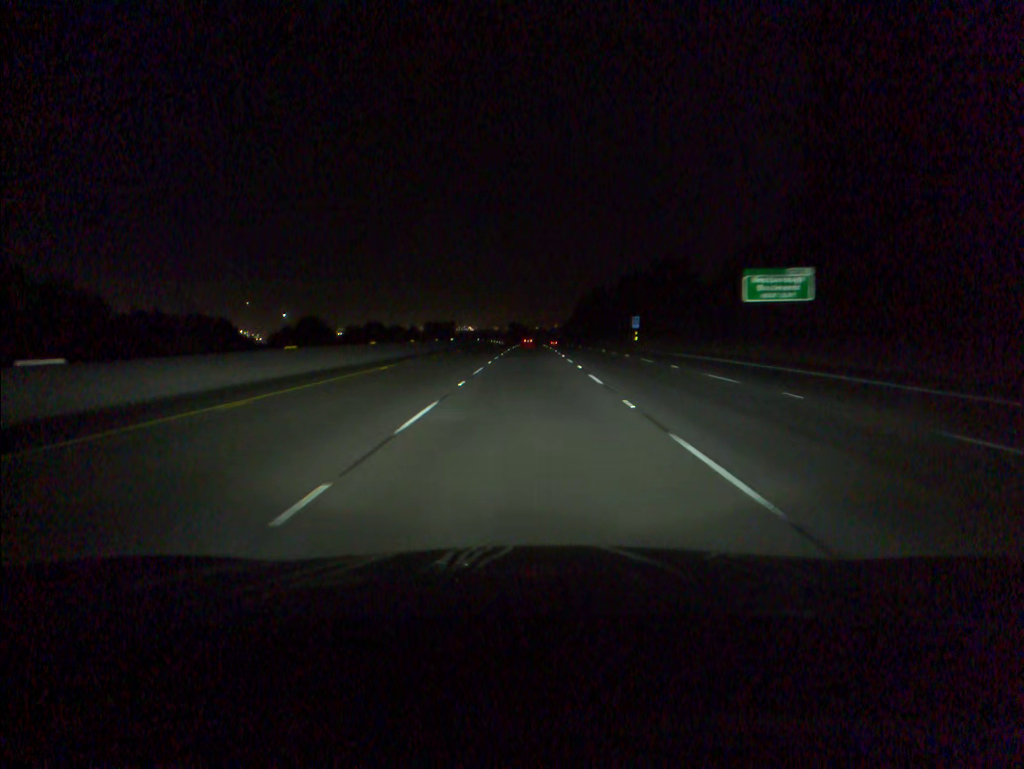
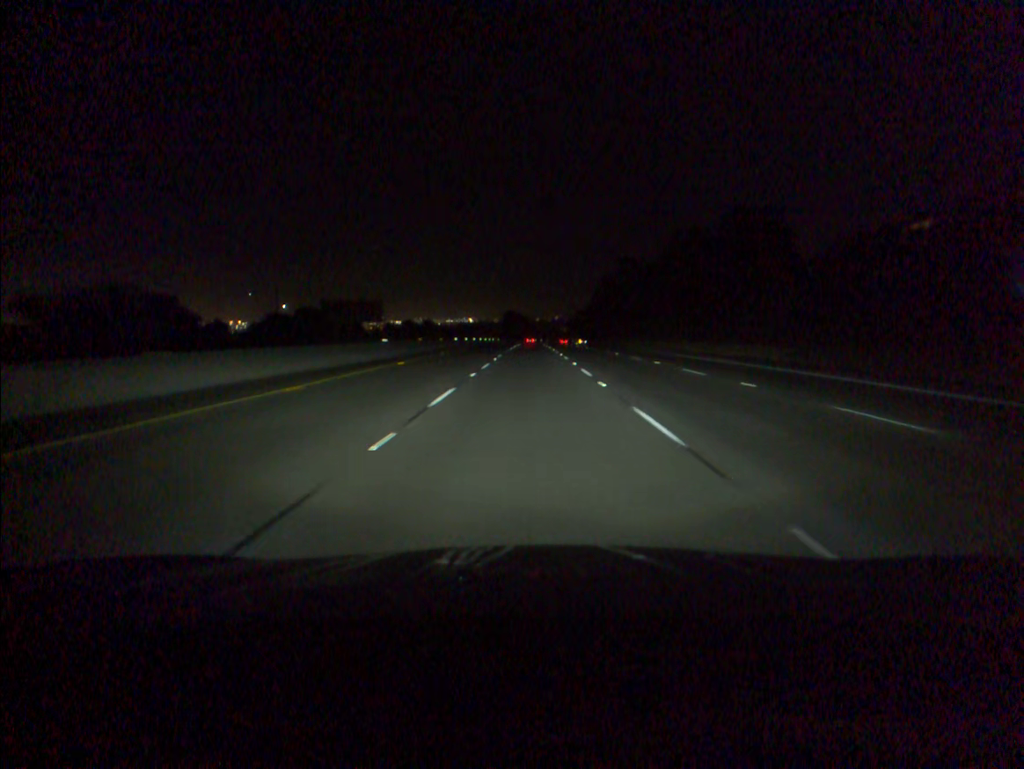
(+0.1, +84.2) m; 0°
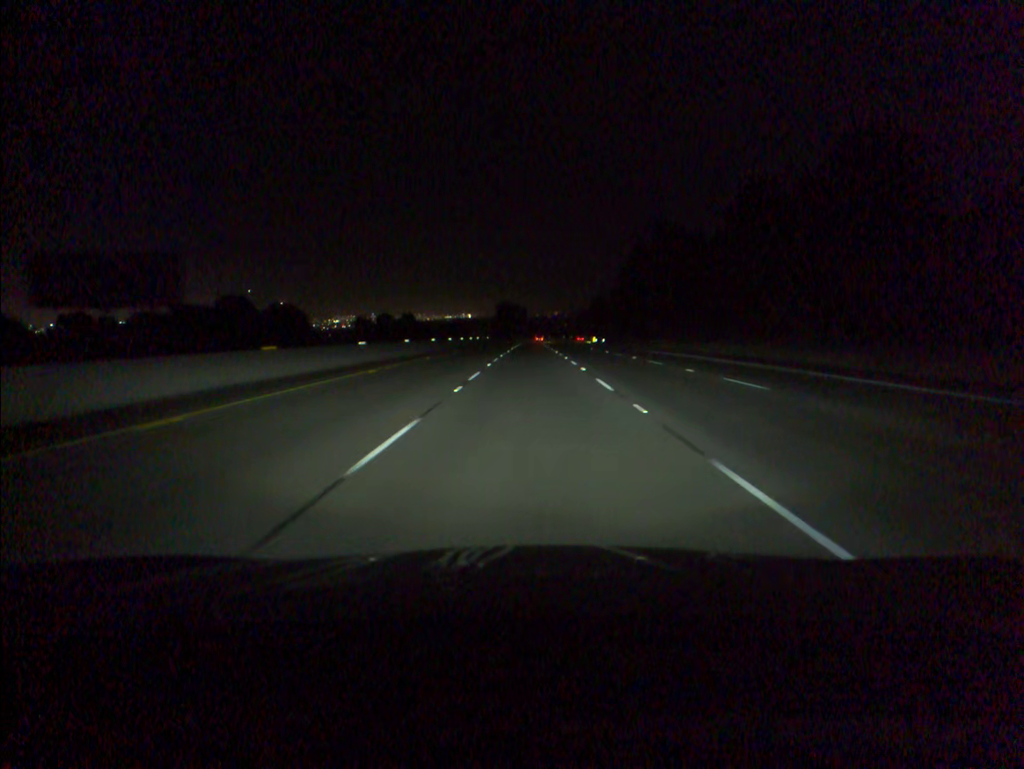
(0.0, +50.4) m; 0°
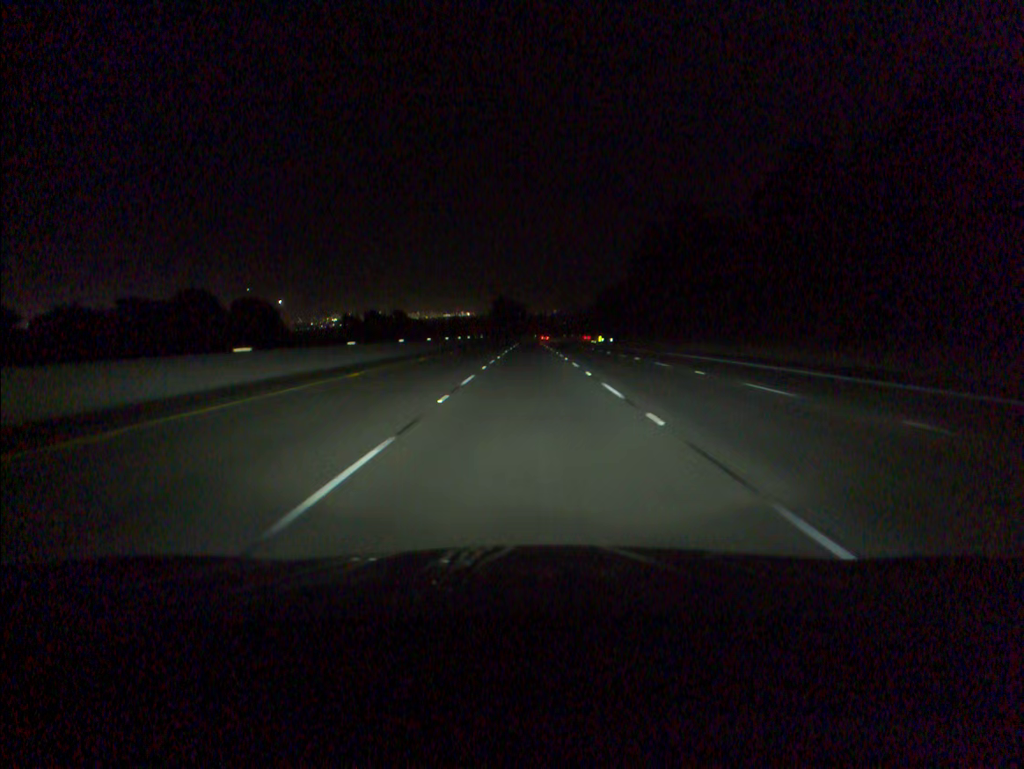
(0.0, +16.8) m; 0°
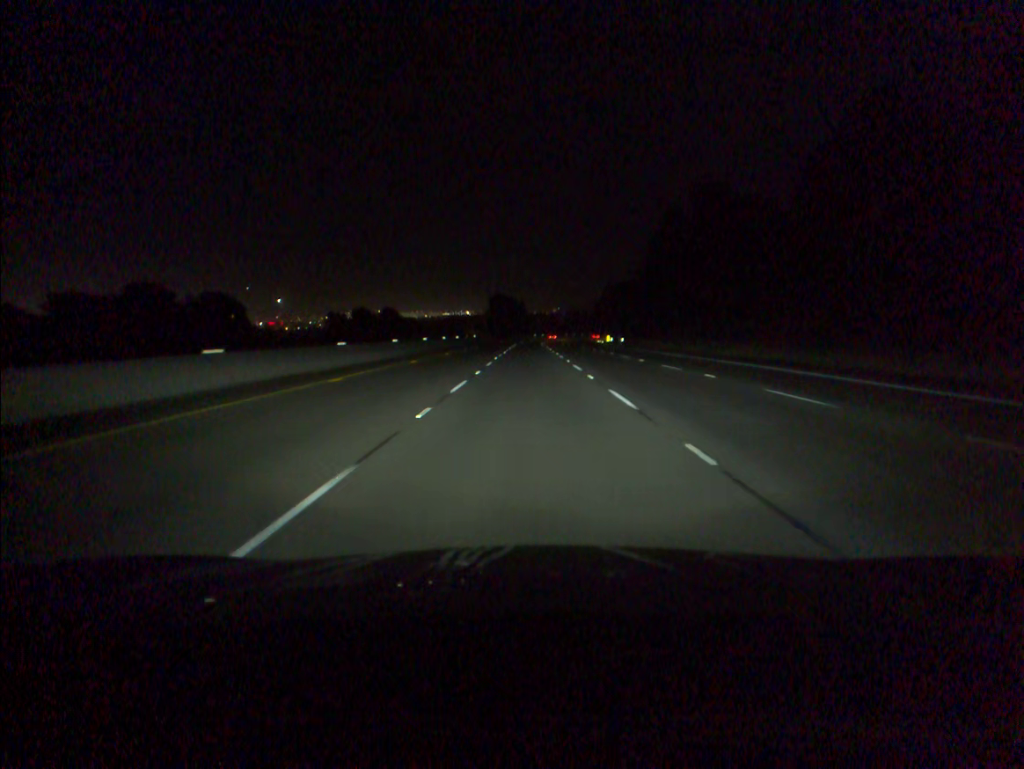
(0.0, +16.8) m; 0°
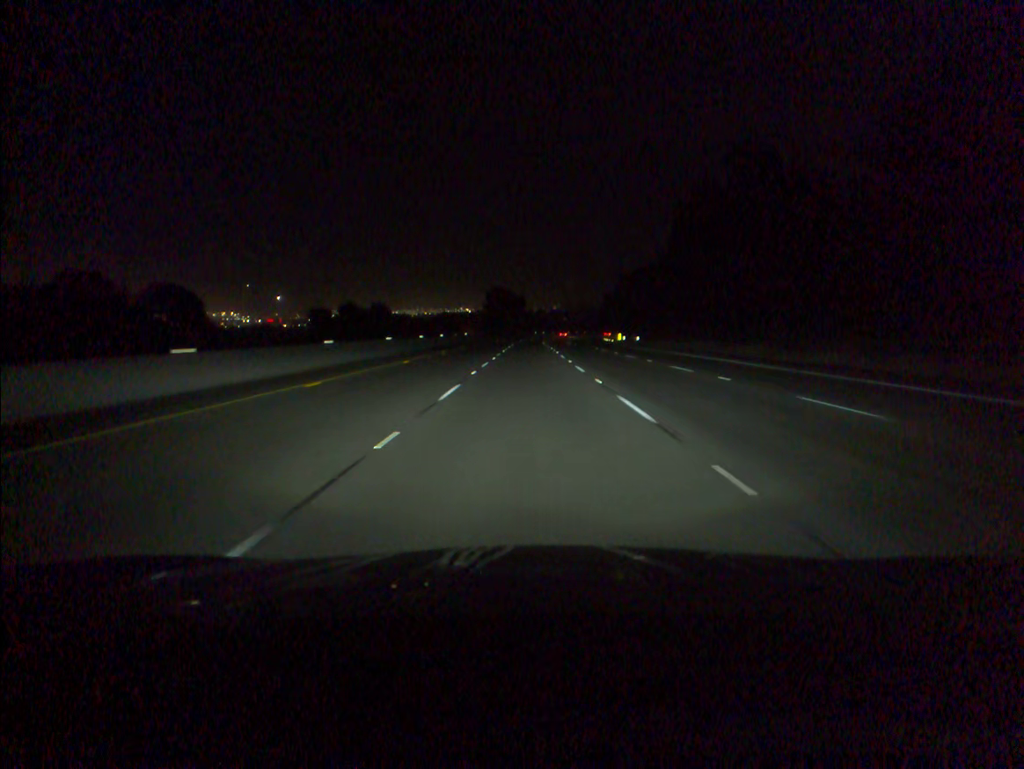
(0.0, +16.7) m; 0°
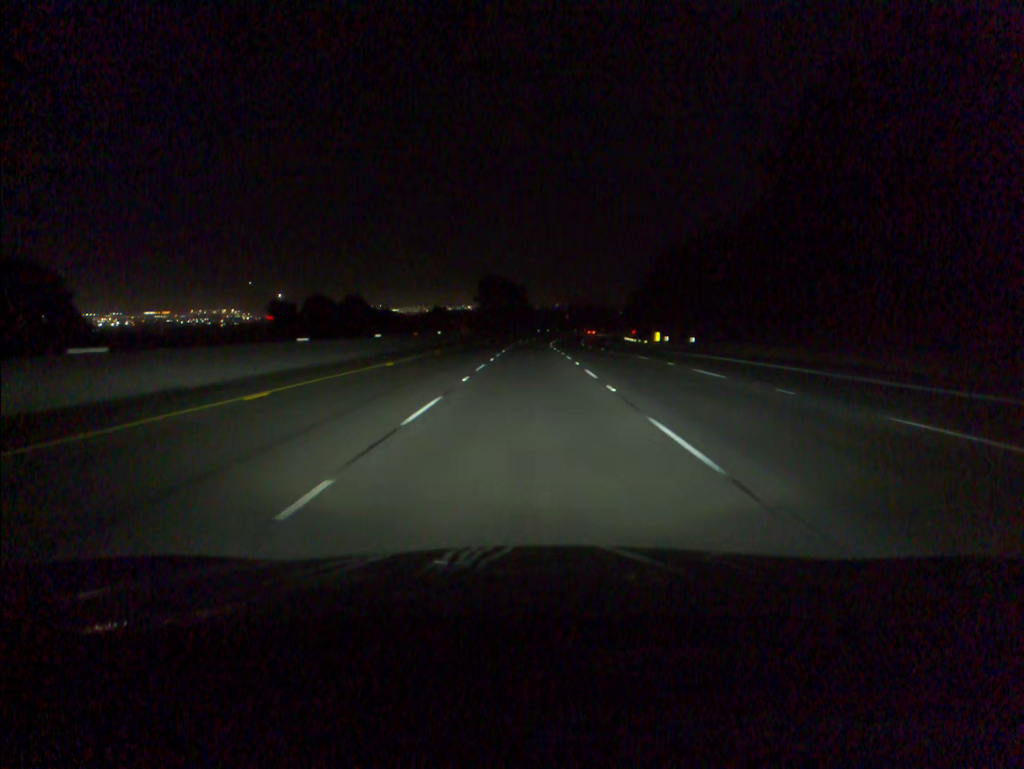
(0.0, +33.4) m; 0°
